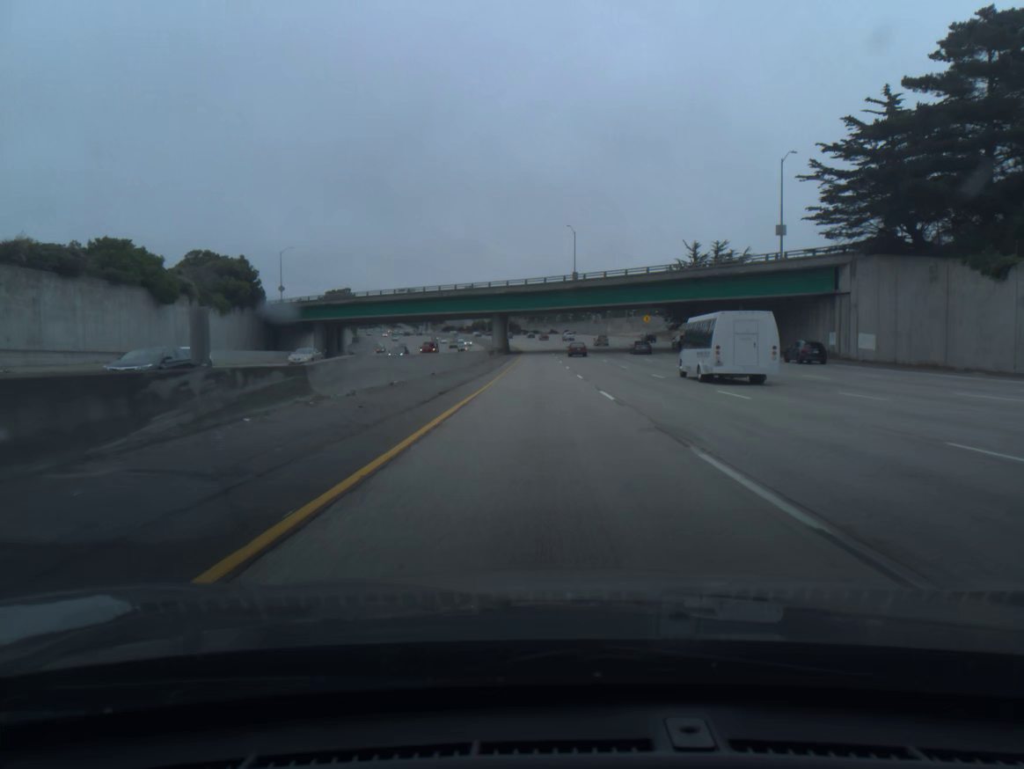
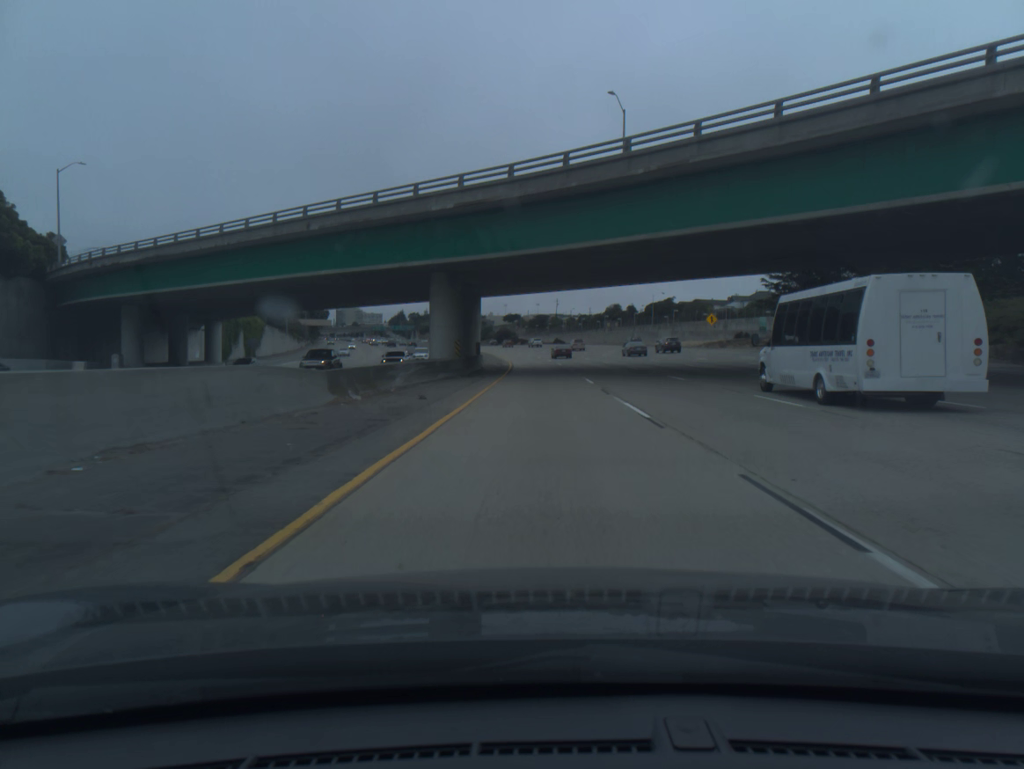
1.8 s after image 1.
(-0.1, +61.5) m; 0°
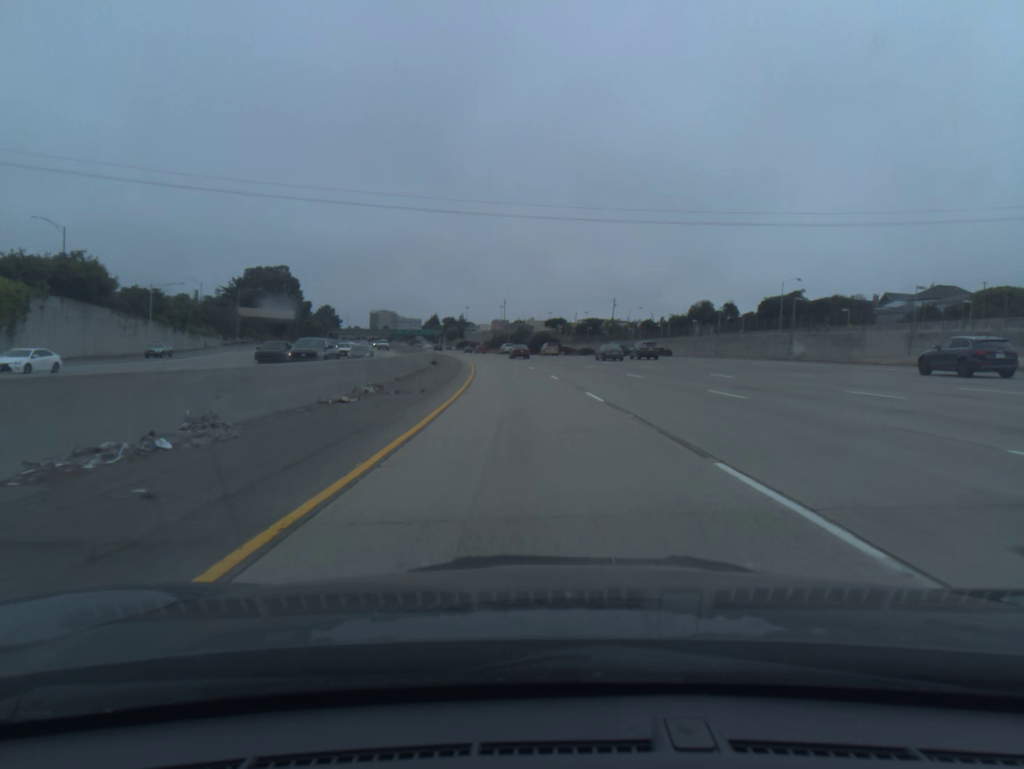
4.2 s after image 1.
(-1.1, +81.6) m; -3°
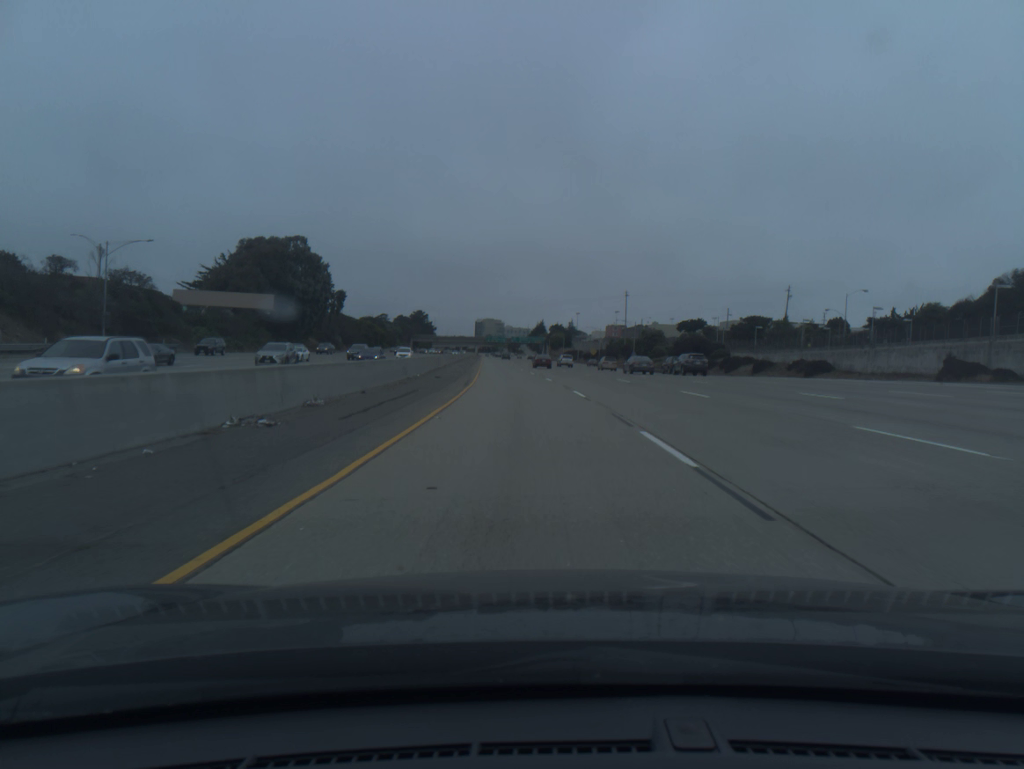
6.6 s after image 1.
(-5.7, +80.6) m; -8°
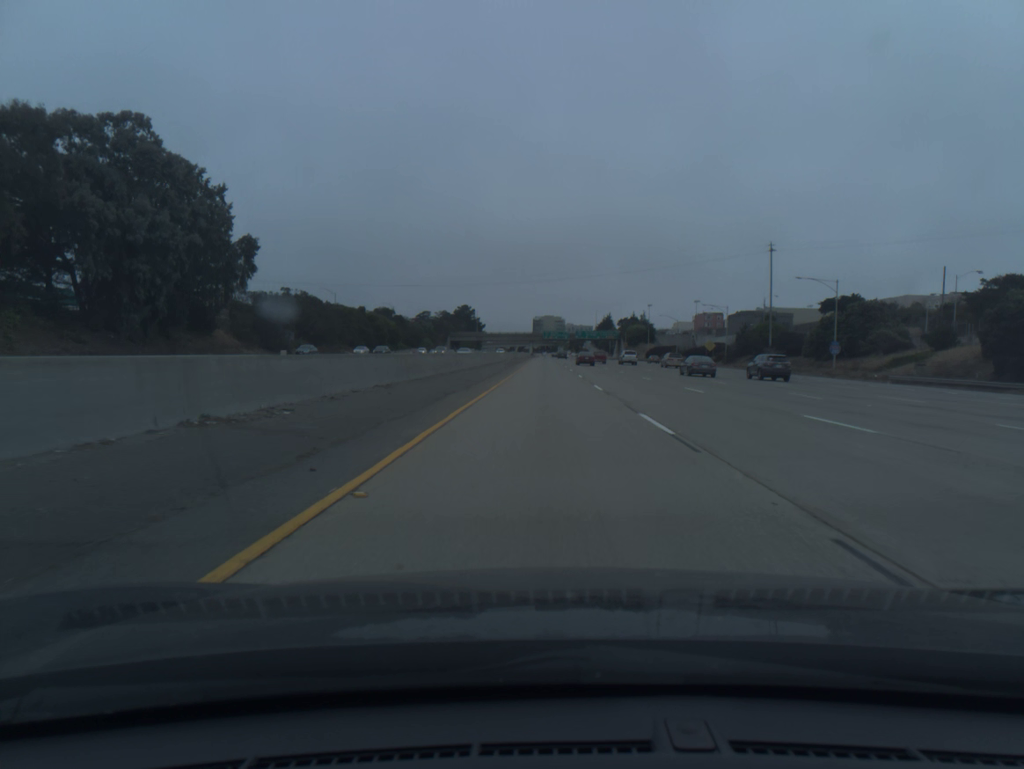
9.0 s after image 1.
(-4.3, +80.9) m; -5°
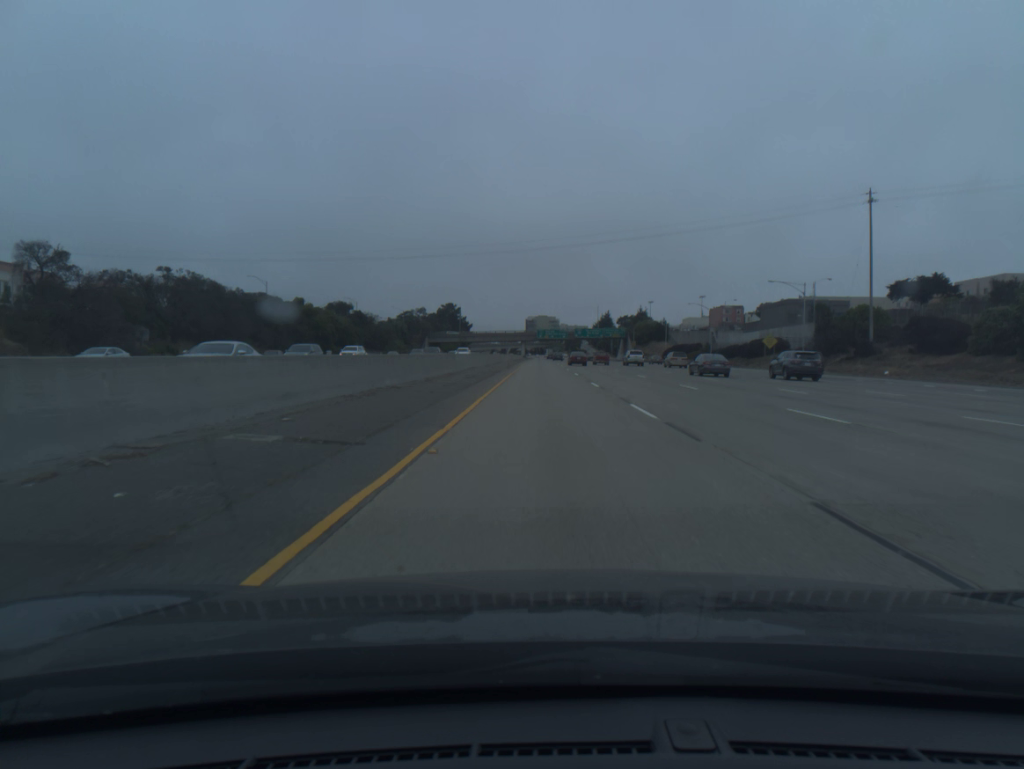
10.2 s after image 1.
(+0.1, +40.8) m; 0°
